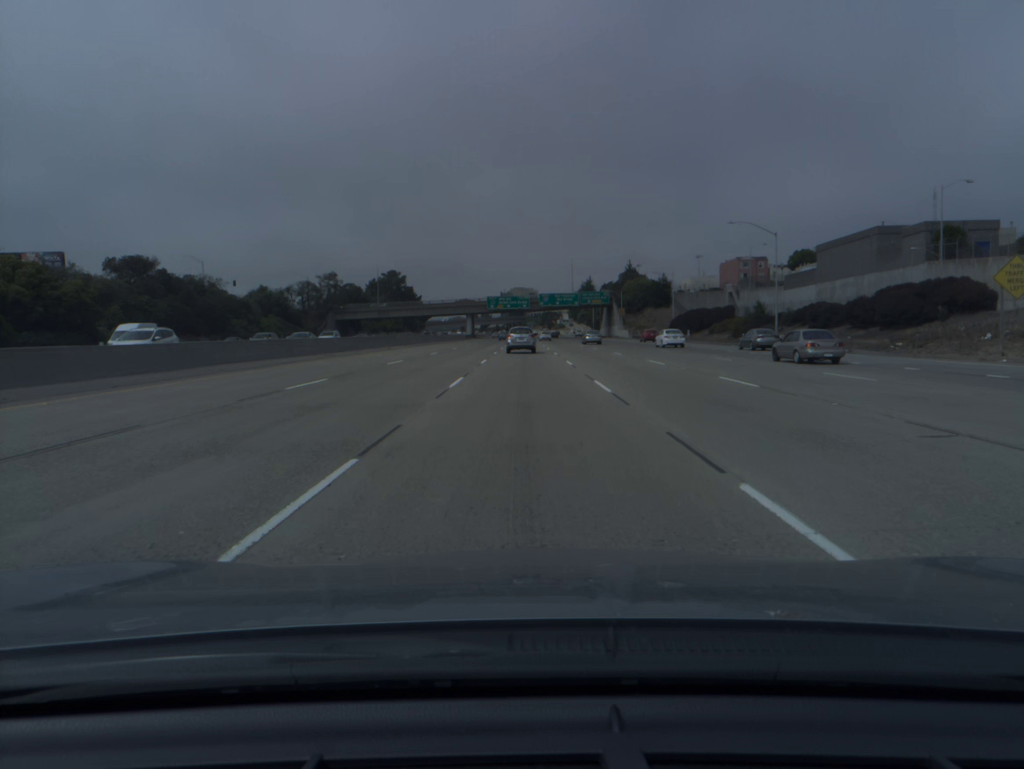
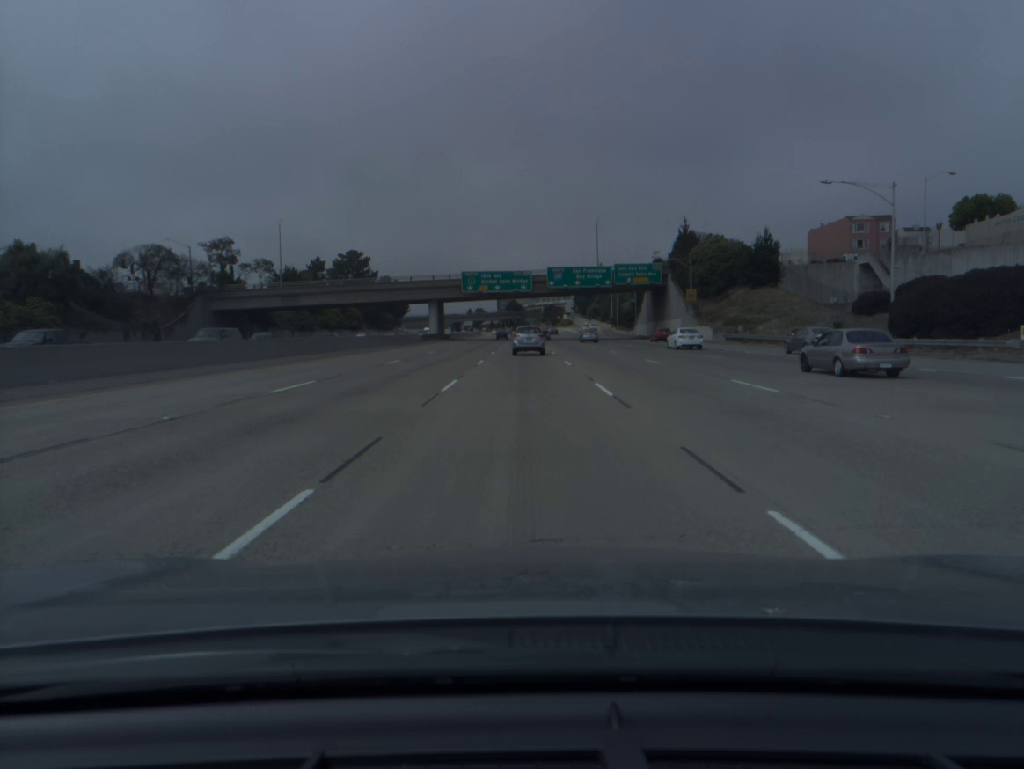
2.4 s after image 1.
(0.0, +72.0) m; 0°
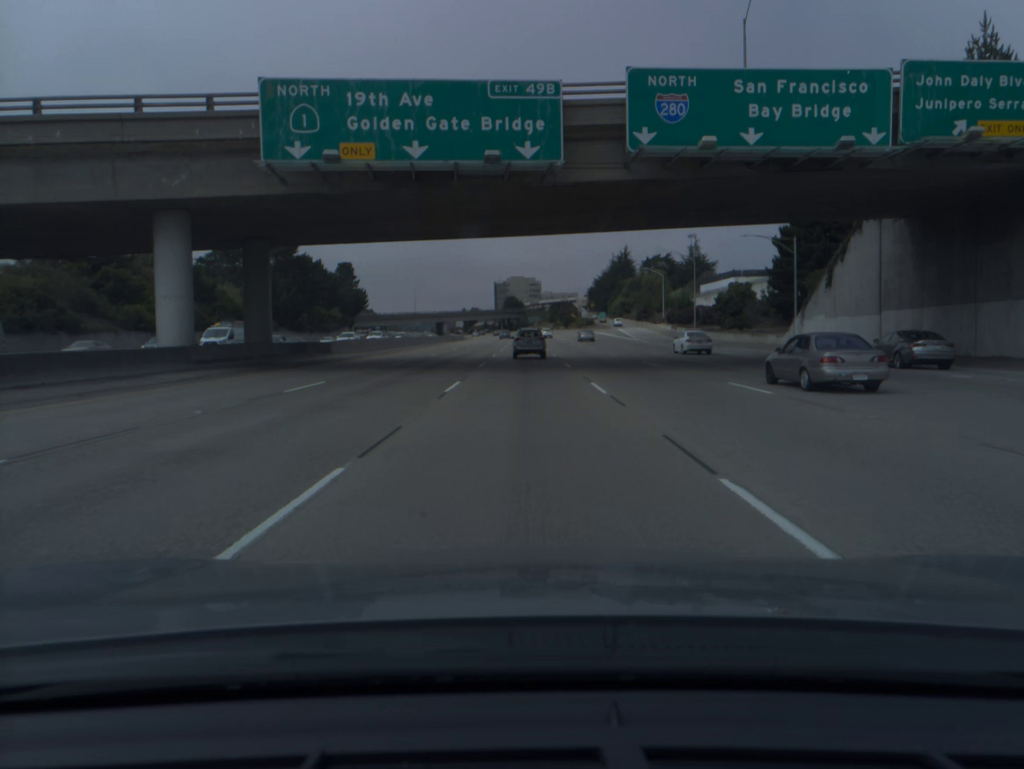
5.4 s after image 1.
(-0.1, +84.5) m; 0°
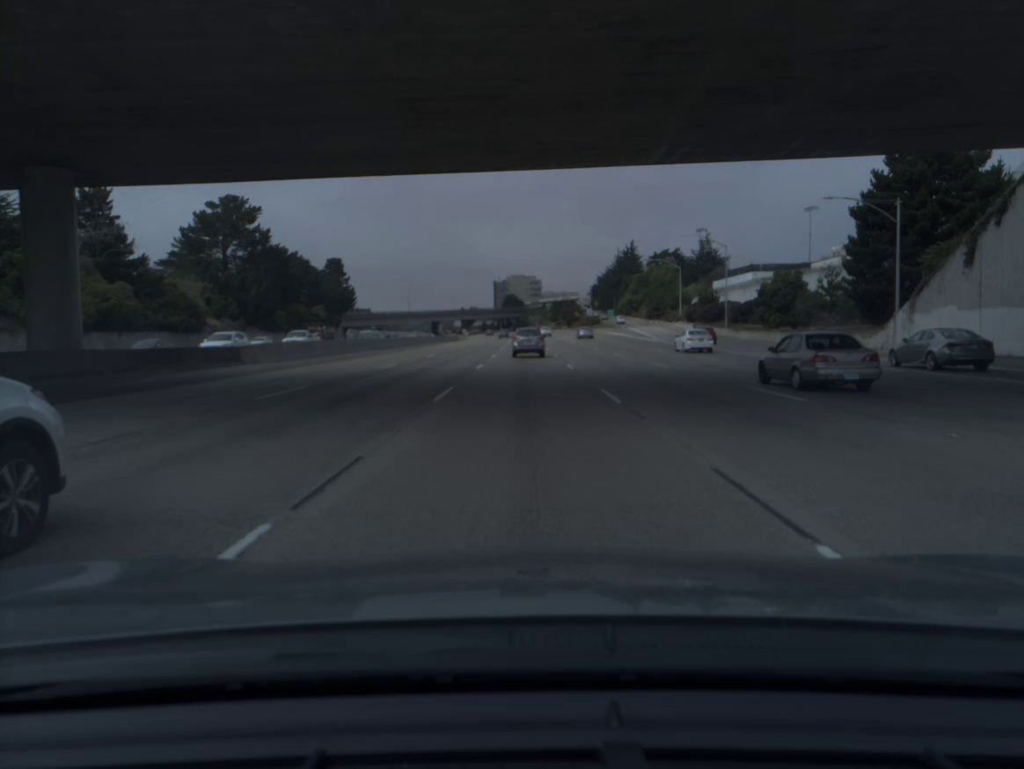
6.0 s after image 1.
(0.0, +16.6) m; 0°
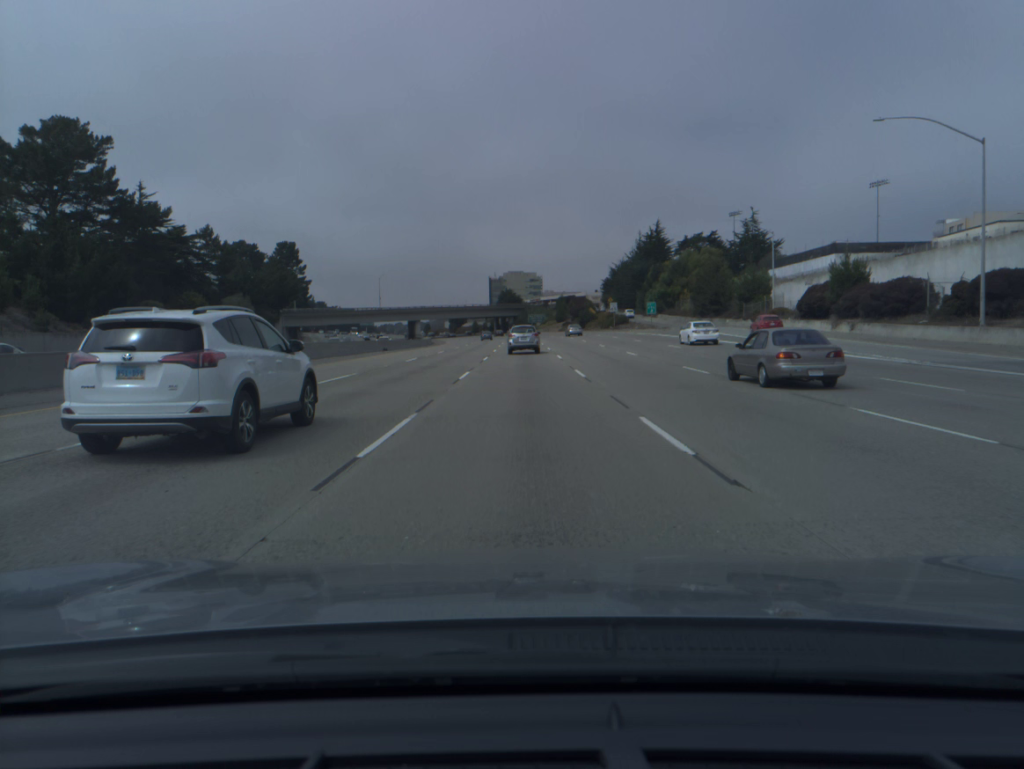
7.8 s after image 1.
(0.0, +49.5) m; 0°
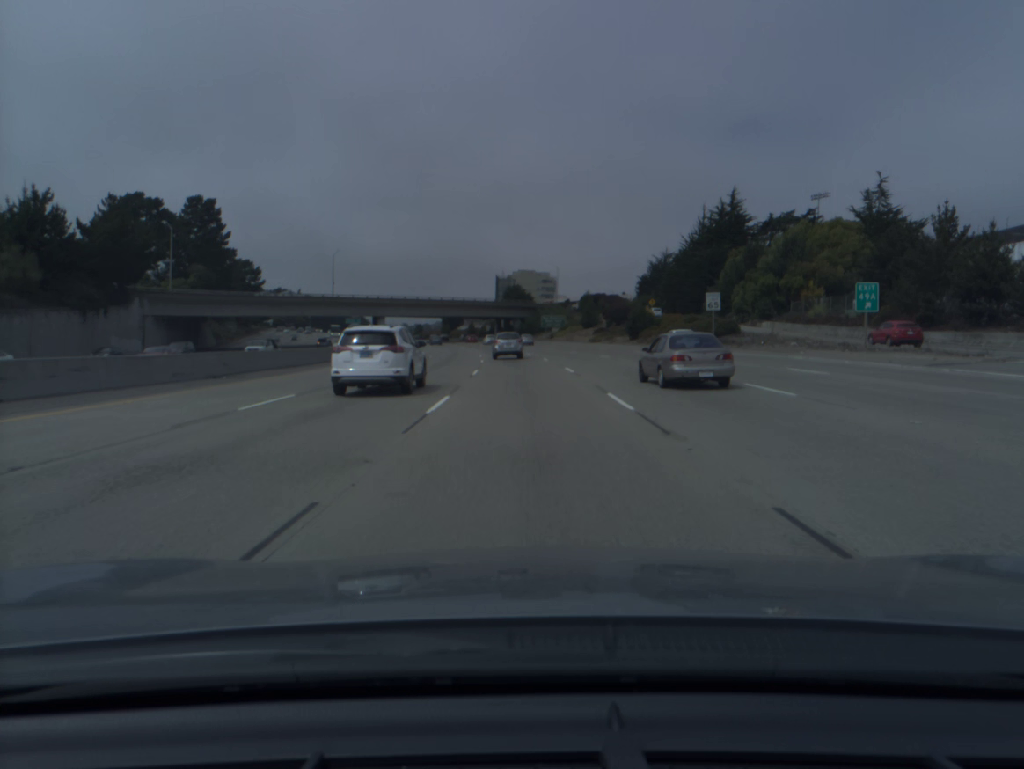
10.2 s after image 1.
(-0.3, +65.8) m; -1°
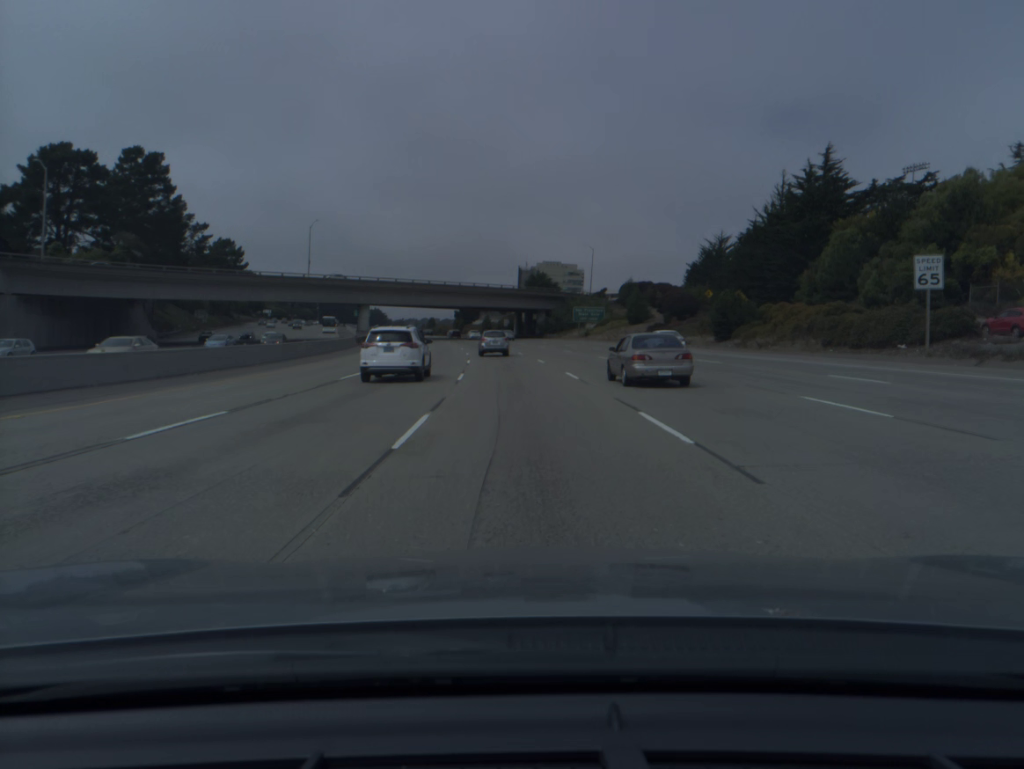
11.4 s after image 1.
(-0.3, +33.0) m; -2°
